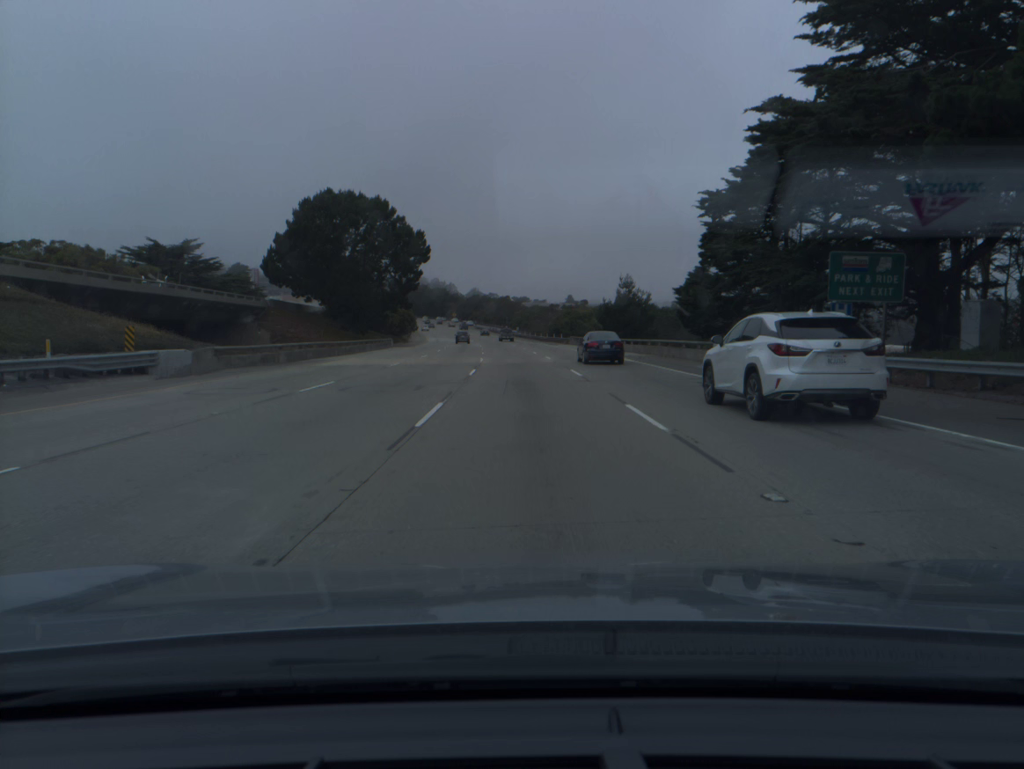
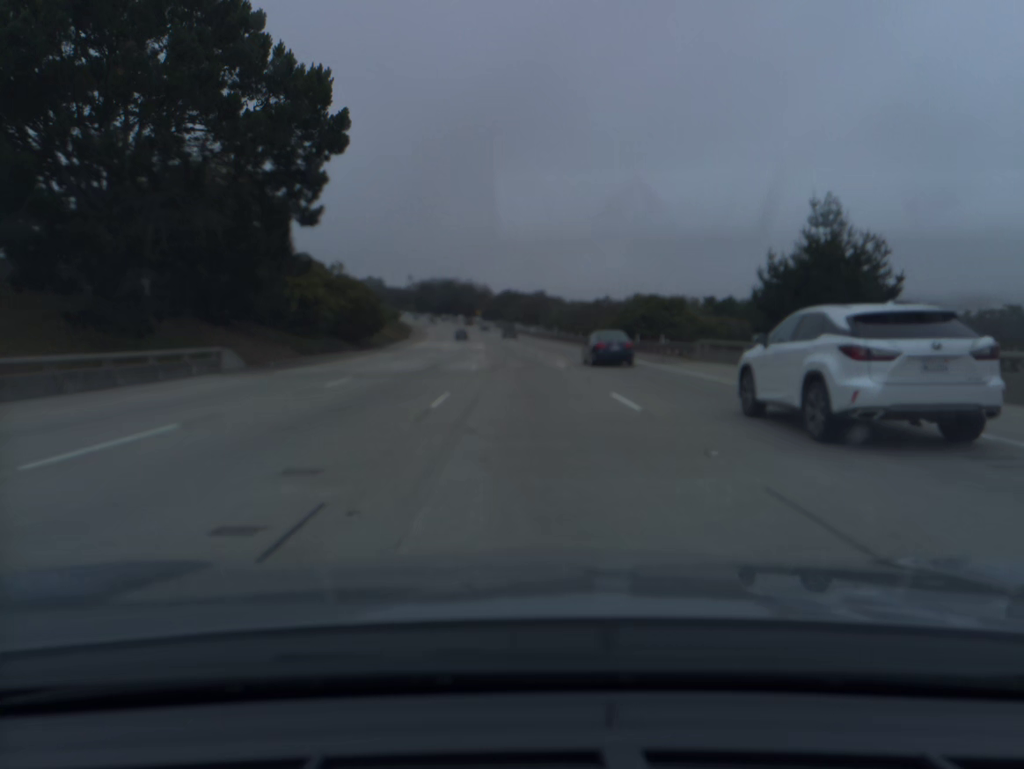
(-1.2, +55.8) m; -2°
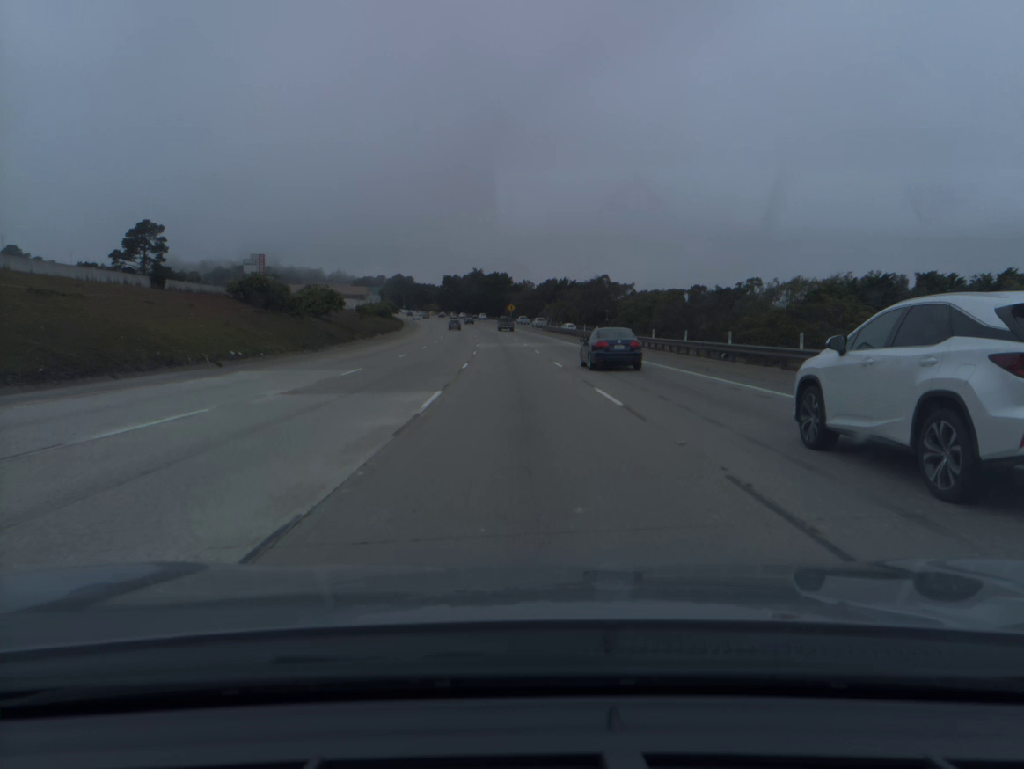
(-2.1, +74.6) m; -3°
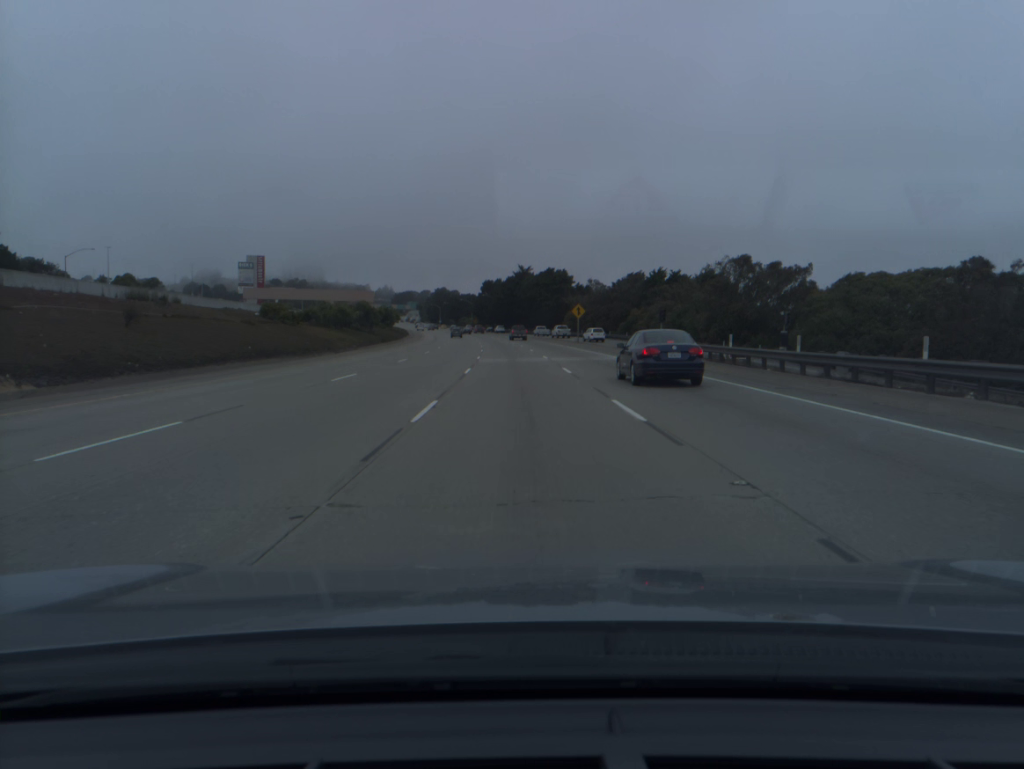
(-2.6, +74.9) m; -4°
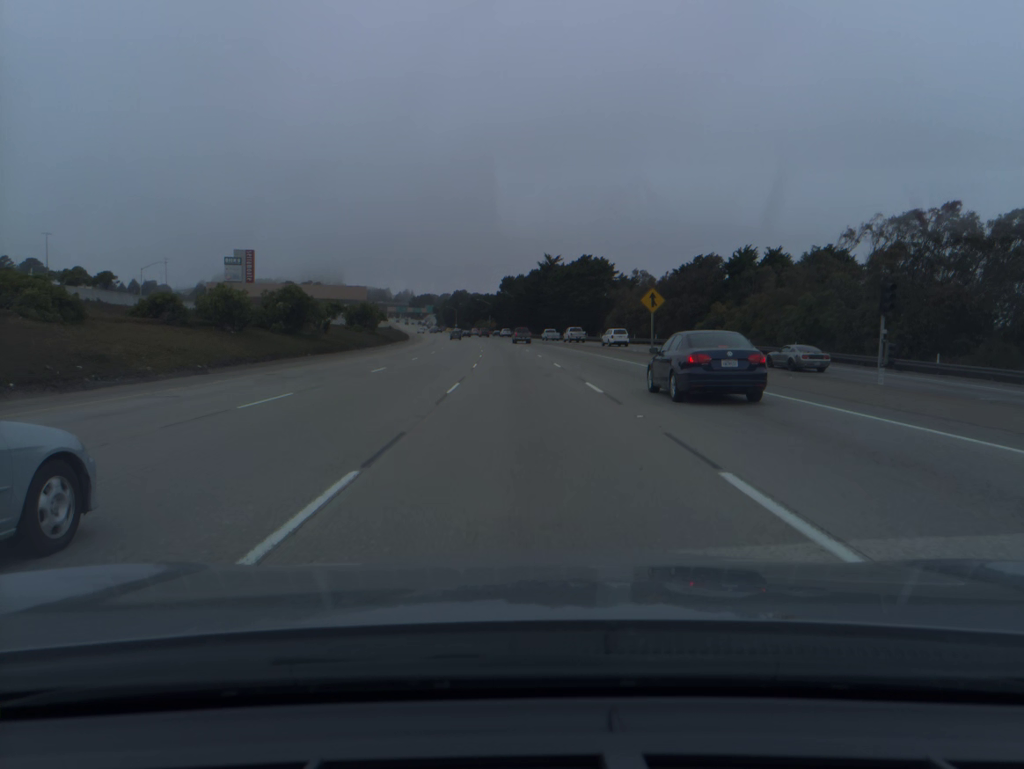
(-0.6, +37.4) m; -2°
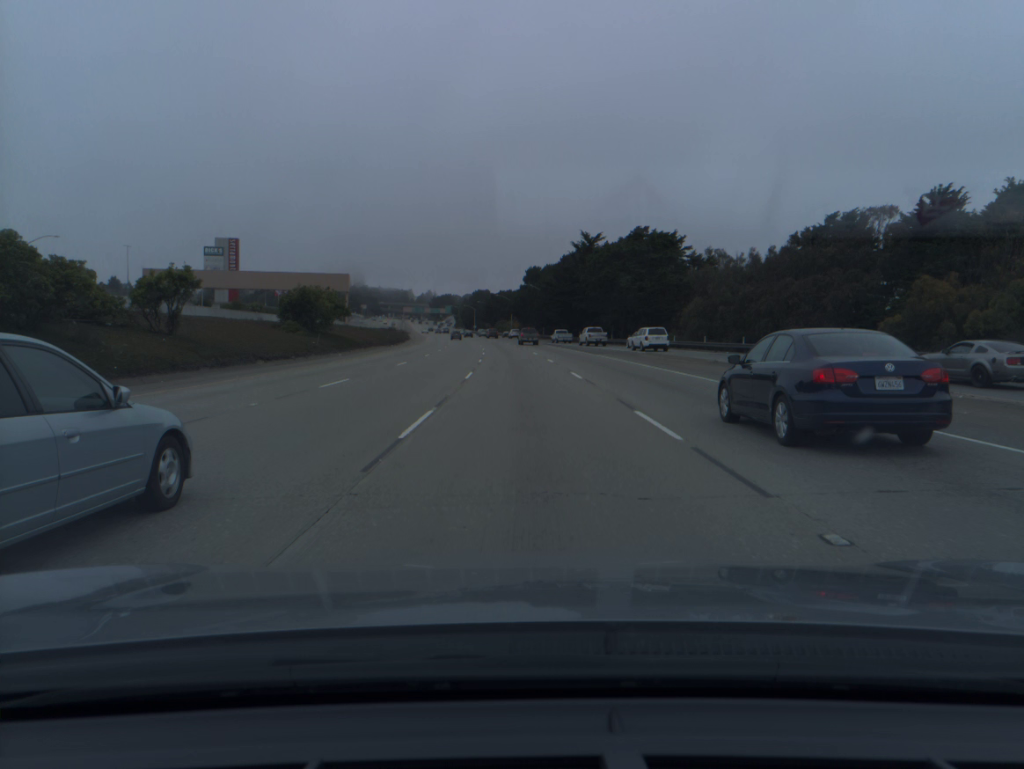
(-0.6, +37.4) m; -2°
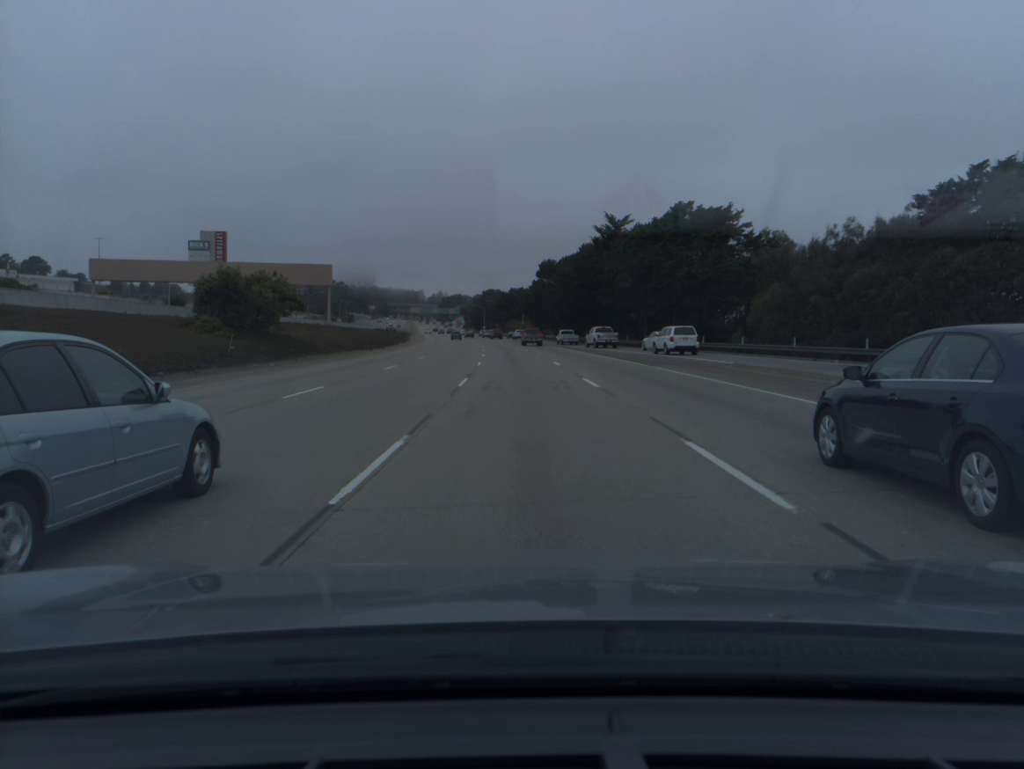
(-0.1, +18.7) m; -1°
